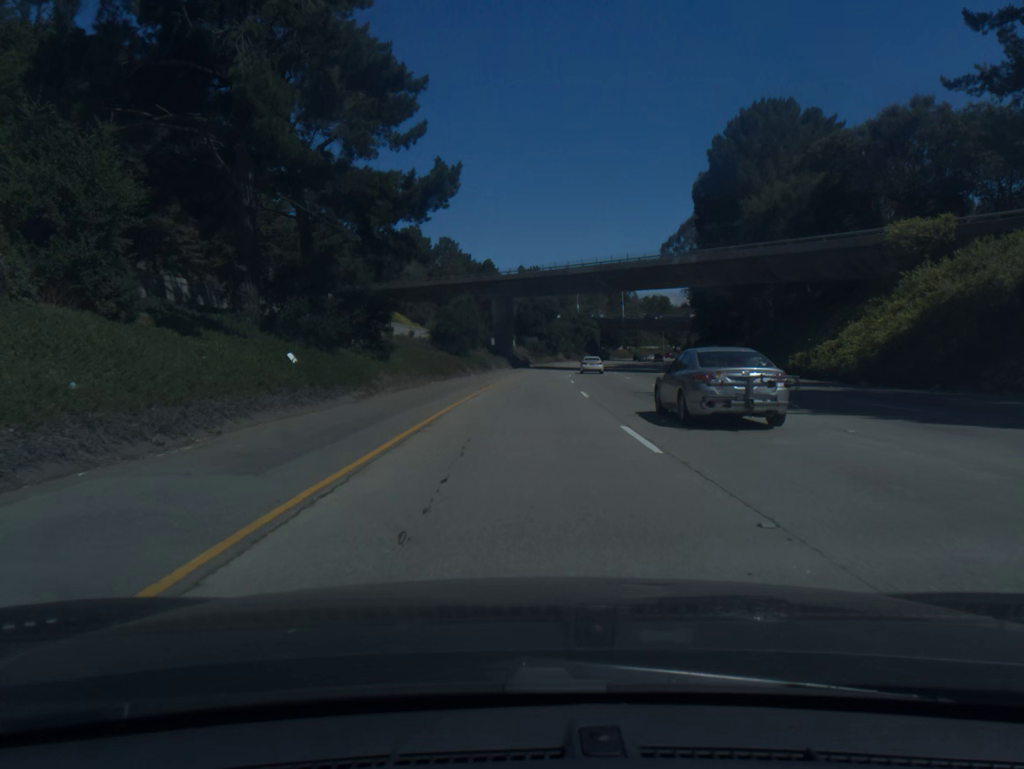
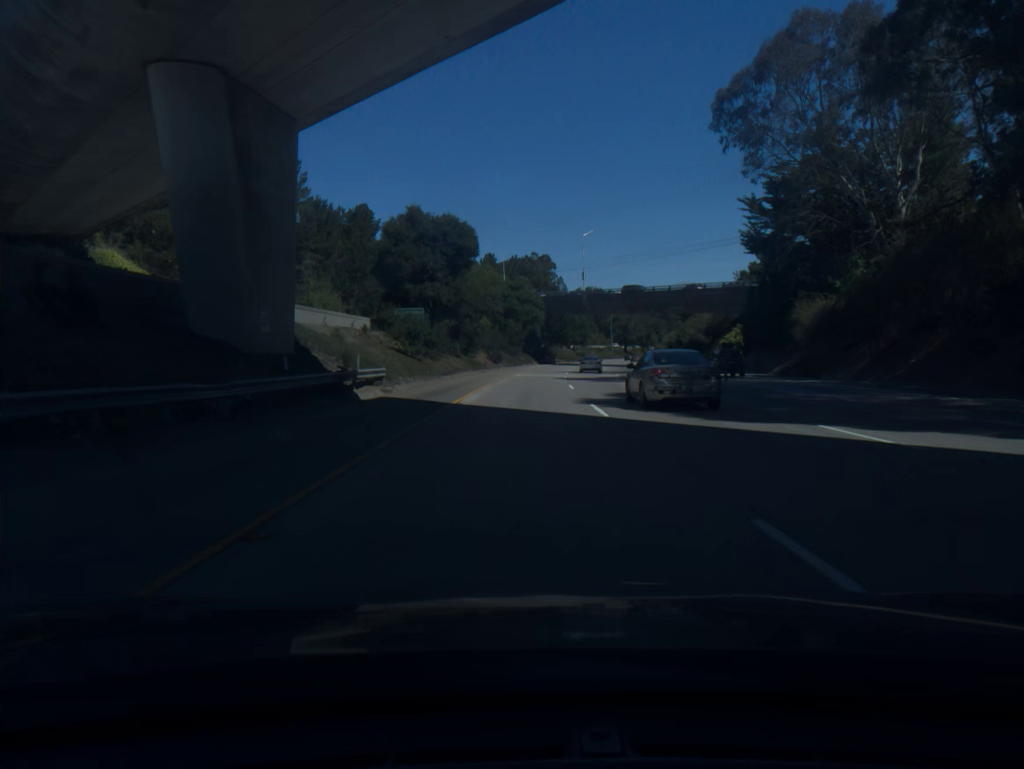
(+4.2, +81.5) m; +6°
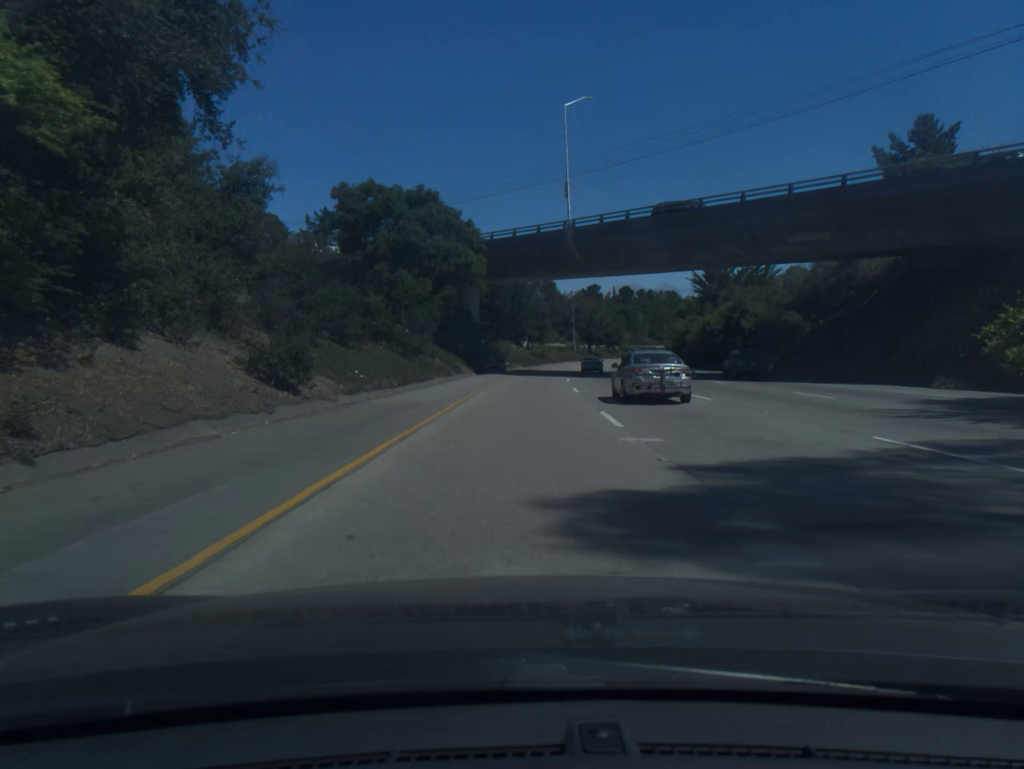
(+2.1, +61.4) m; +4°
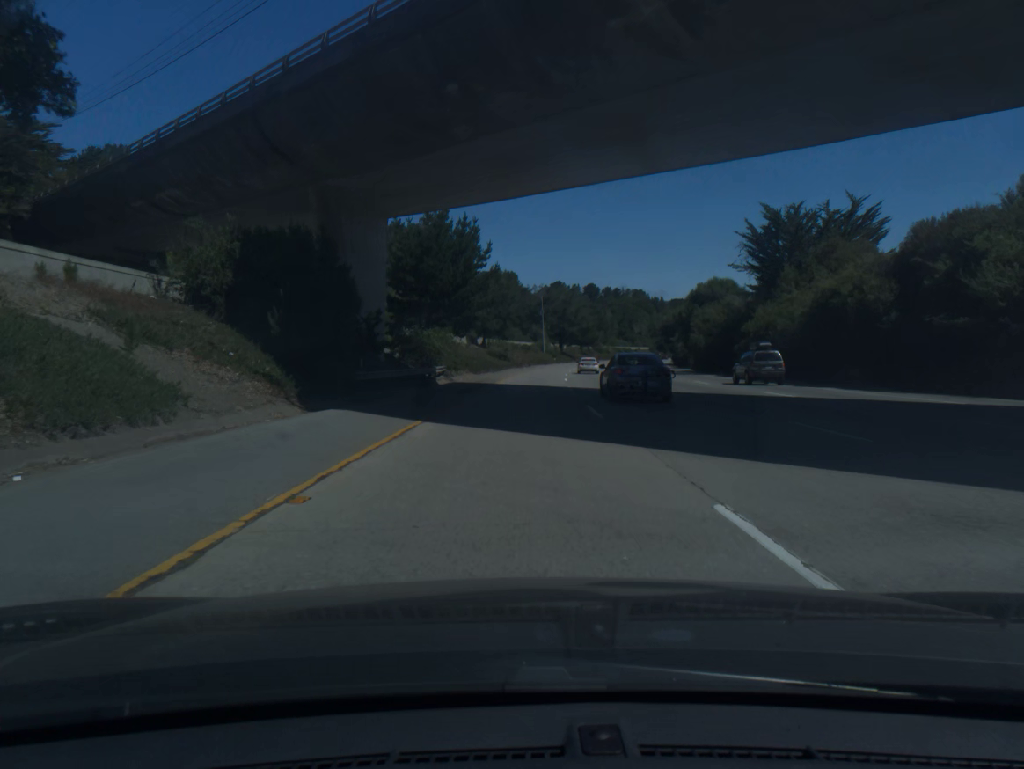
(+1.1, +40.9) m; +3°
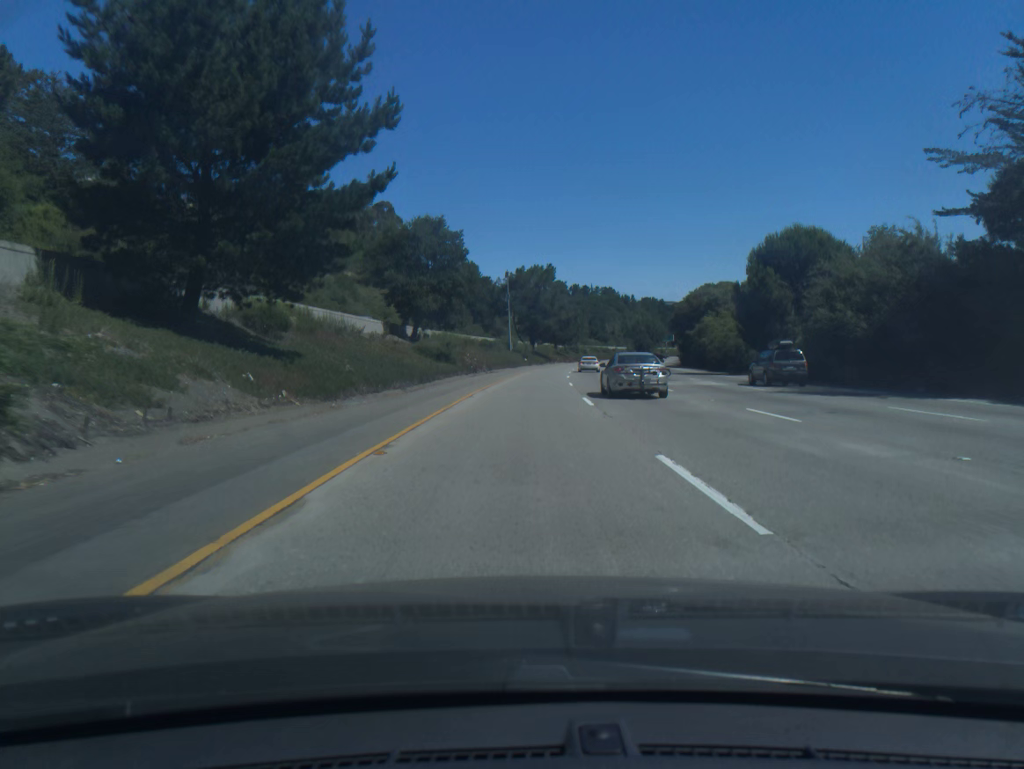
(+0.9, +40.7) m; +3°
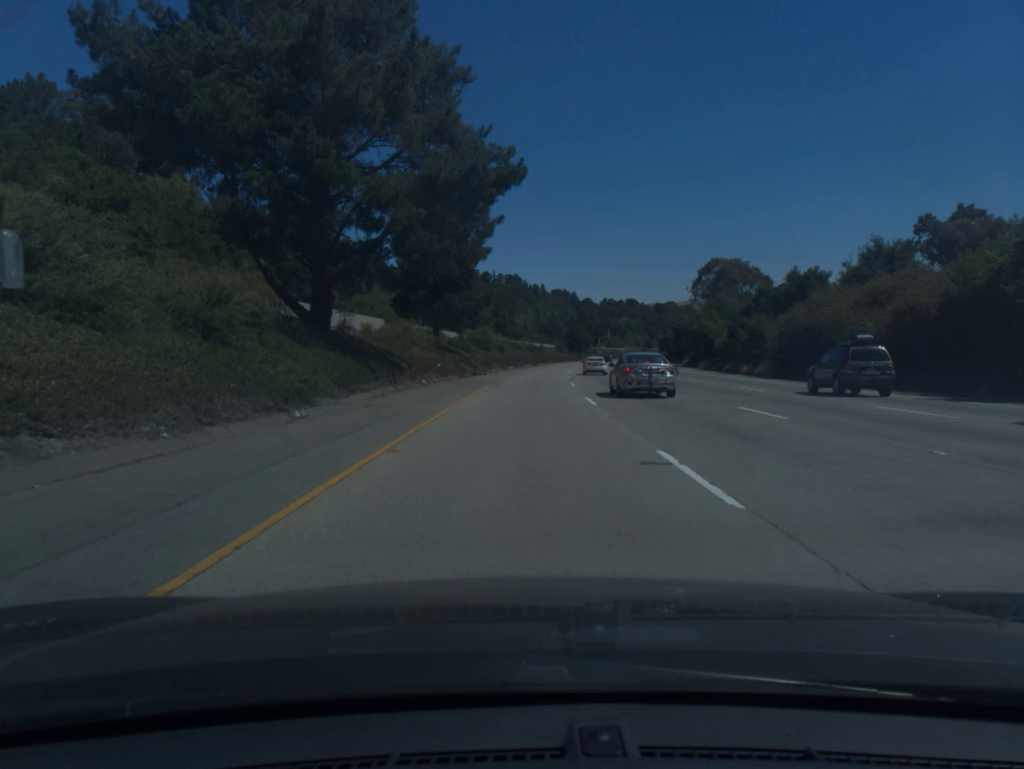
(+6.5, +101.5) m; +7°
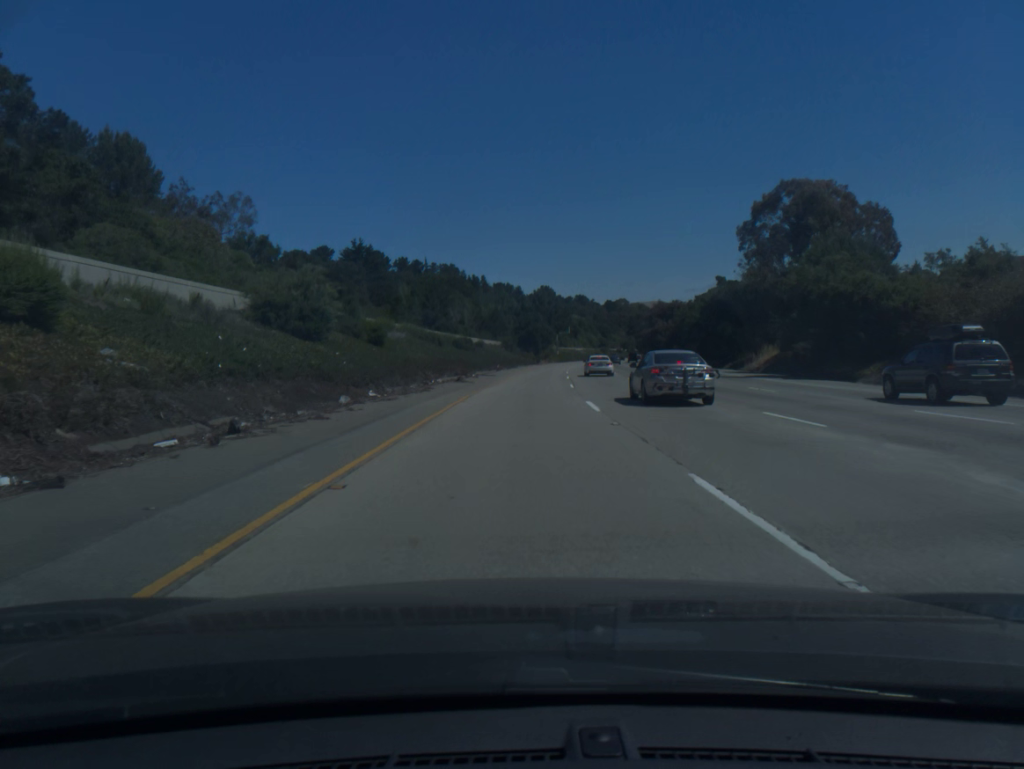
(+2.3, +61.0) m; +4°
